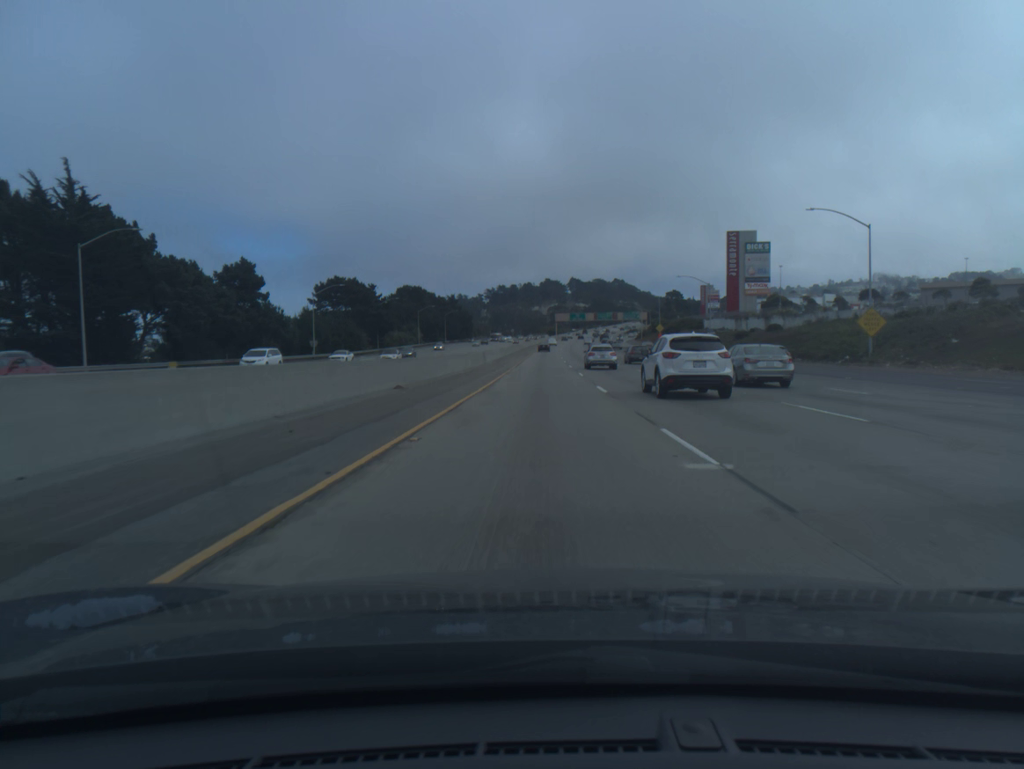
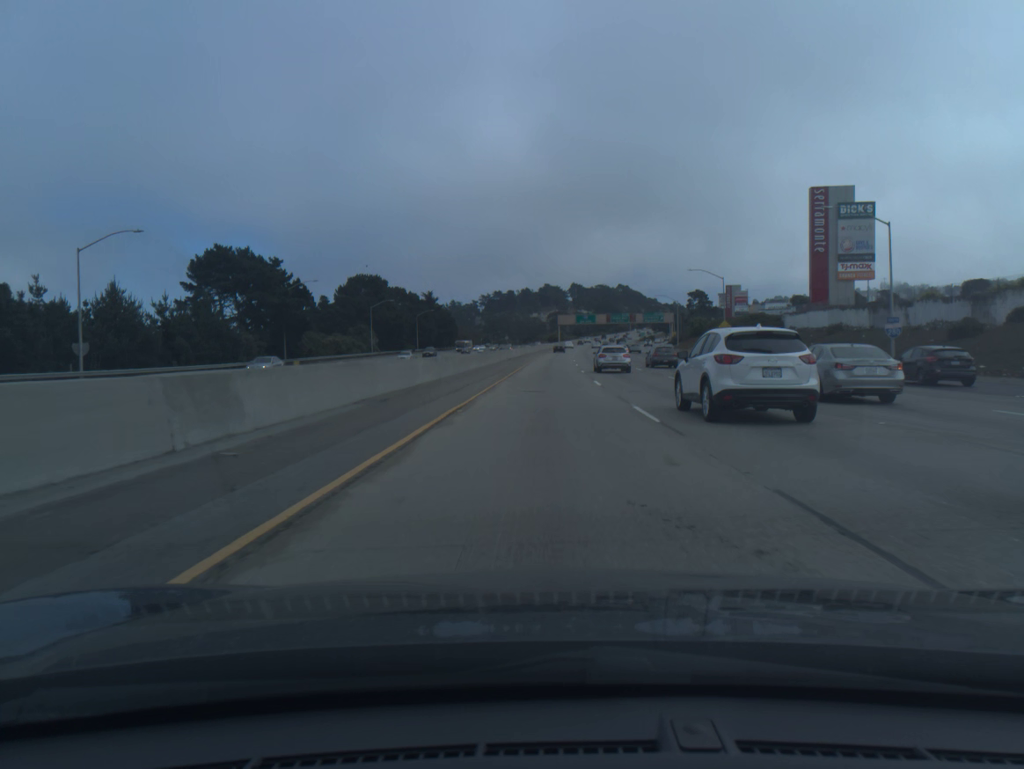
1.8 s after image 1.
(0.0, +53.2) m; 0°
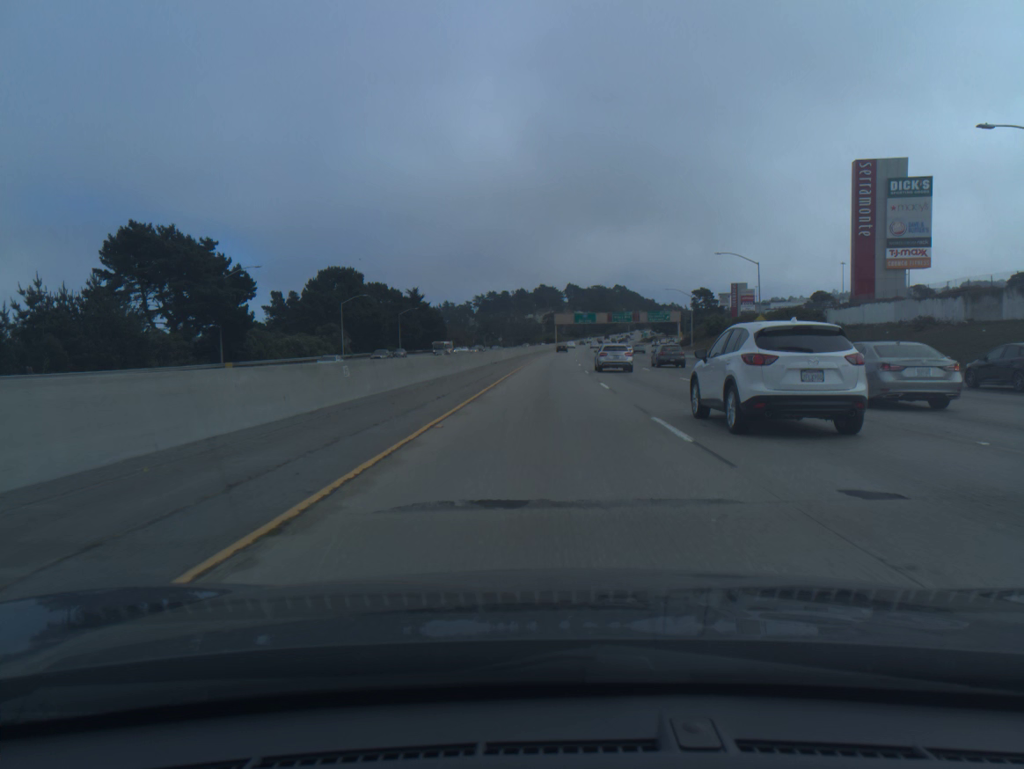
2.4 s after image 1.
(0.0, +18.0) m; 0°
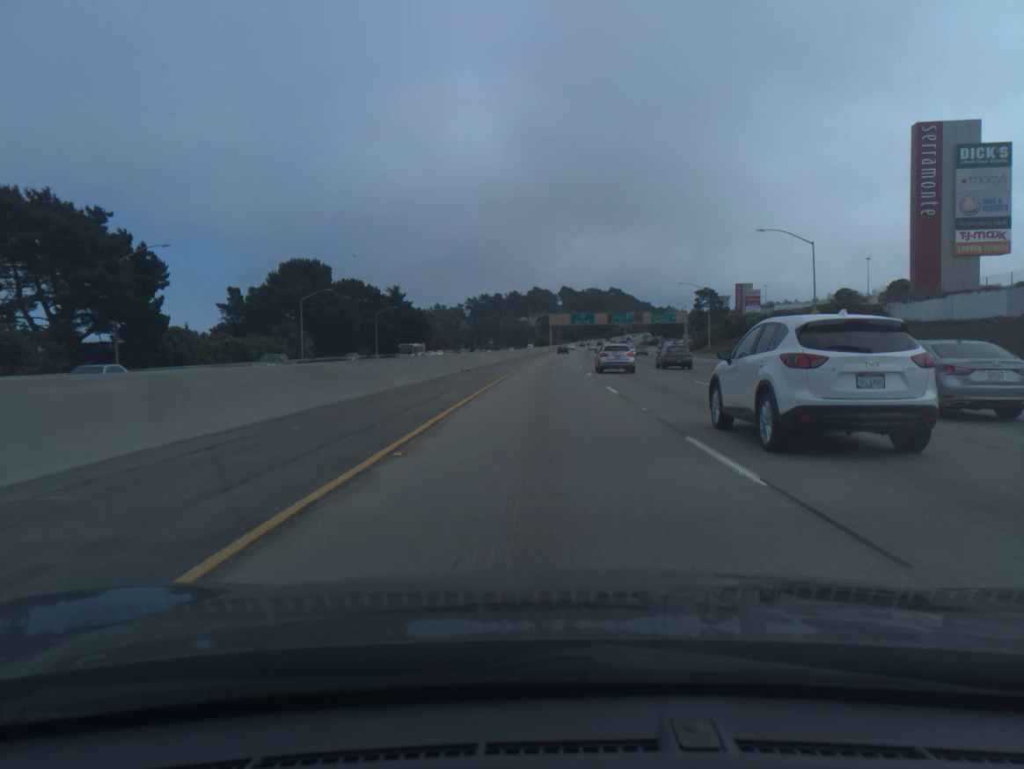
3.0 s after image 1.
(+0.1, +18.1) m; 0°
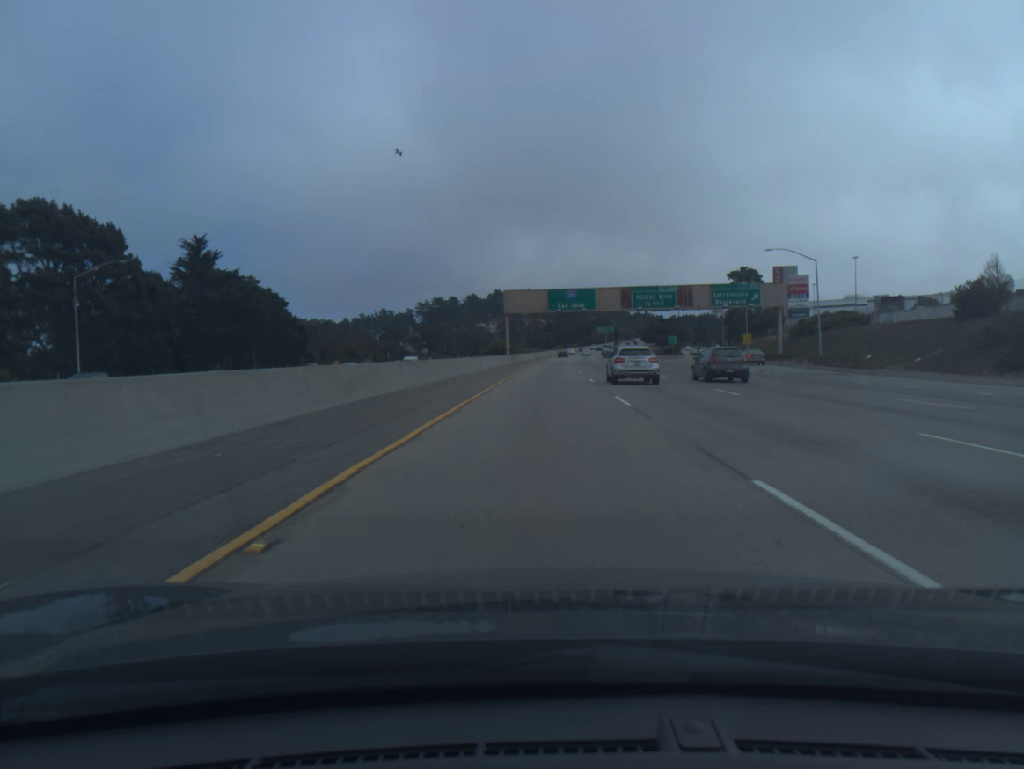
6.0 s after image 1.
(+2.0, +91.8) m; +3°
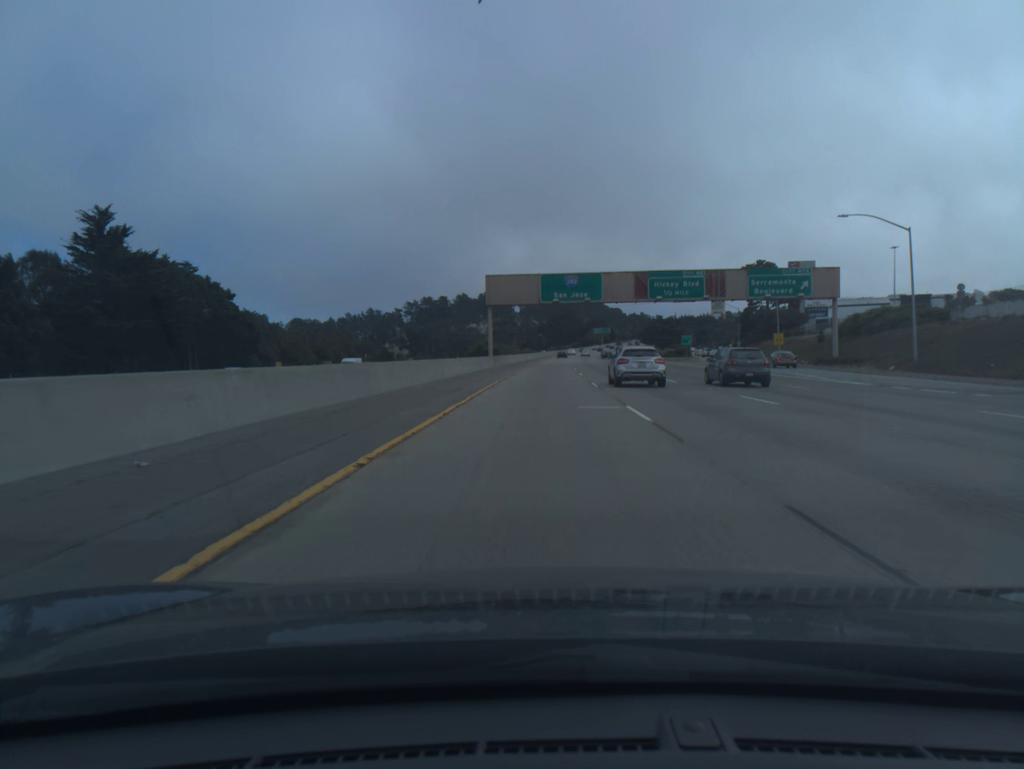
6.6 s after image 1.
(+0.1, +18.7) m; 0°
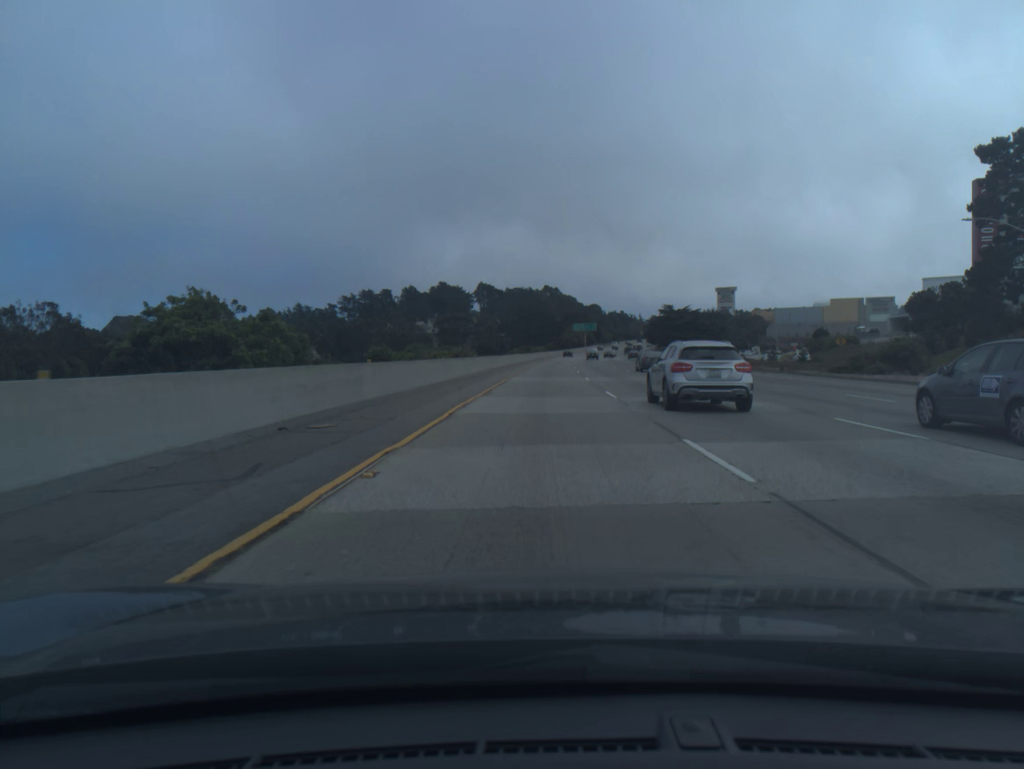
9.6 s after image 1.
(+1.7, +95.0) m; +2°
